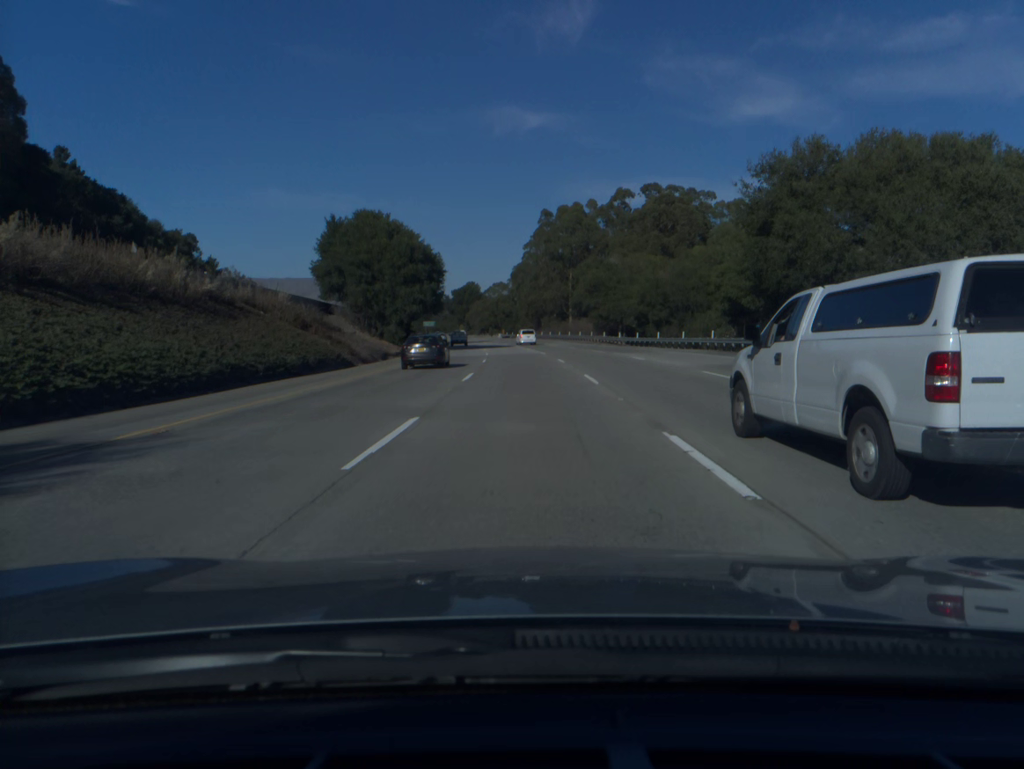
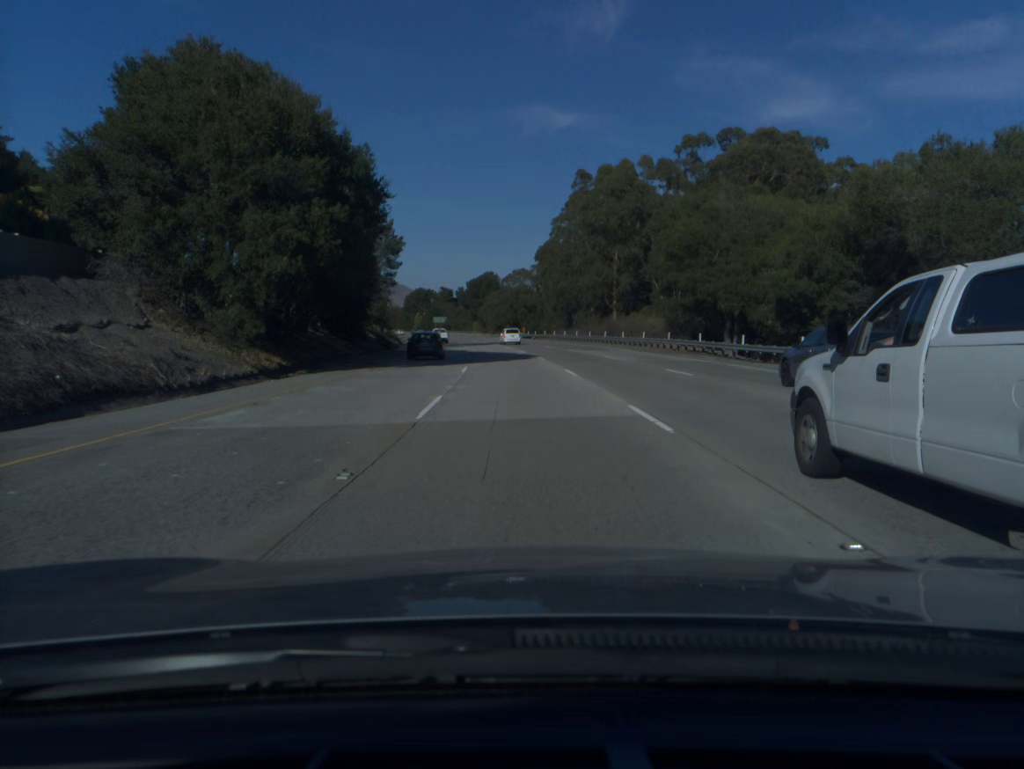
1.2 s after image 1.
(-0.4, +39.6) m; -2°
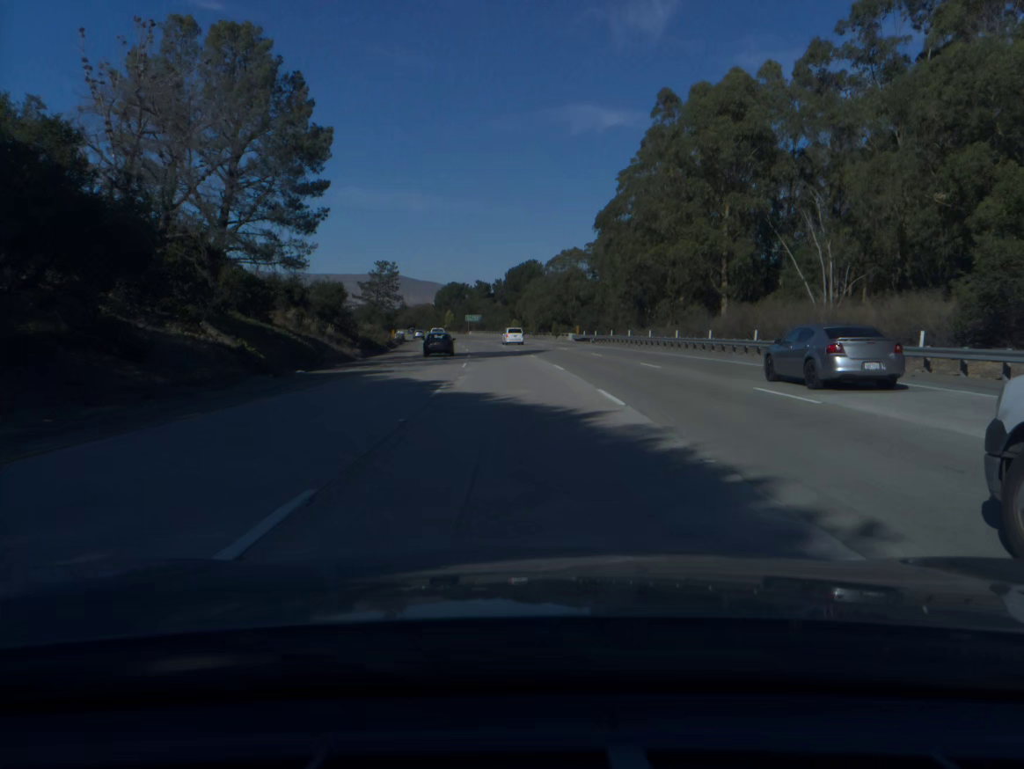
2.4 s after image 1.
(-1.1, +39.7) m; -3°
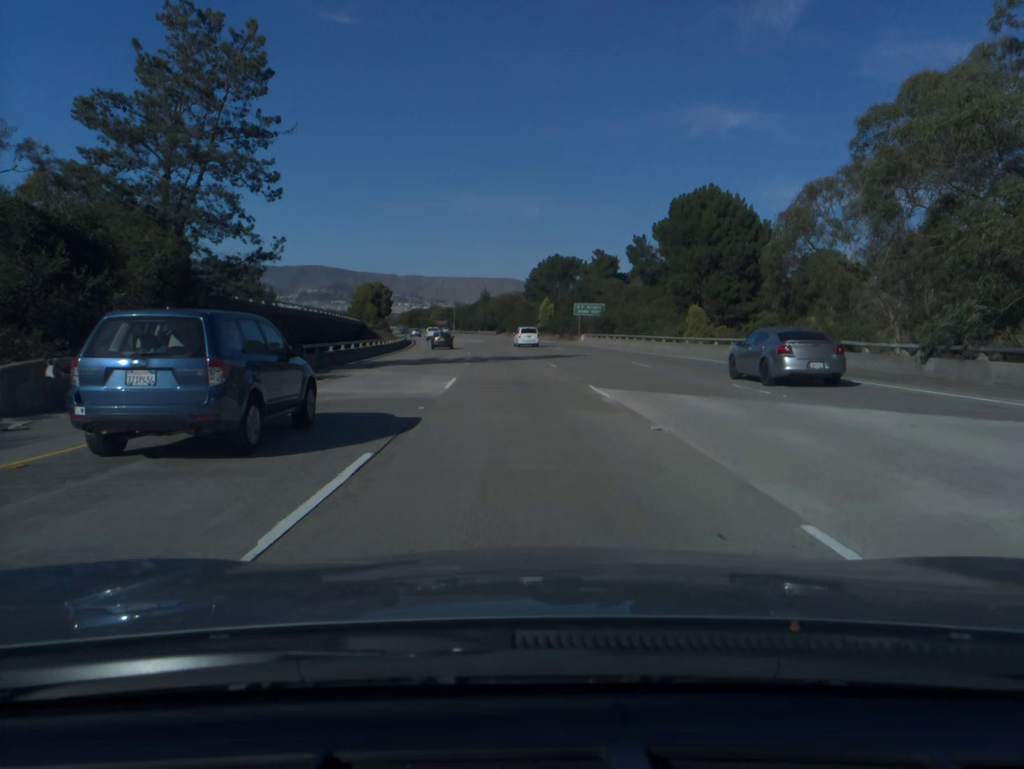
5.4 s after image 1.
(-7.3, +99.6) m; -8°
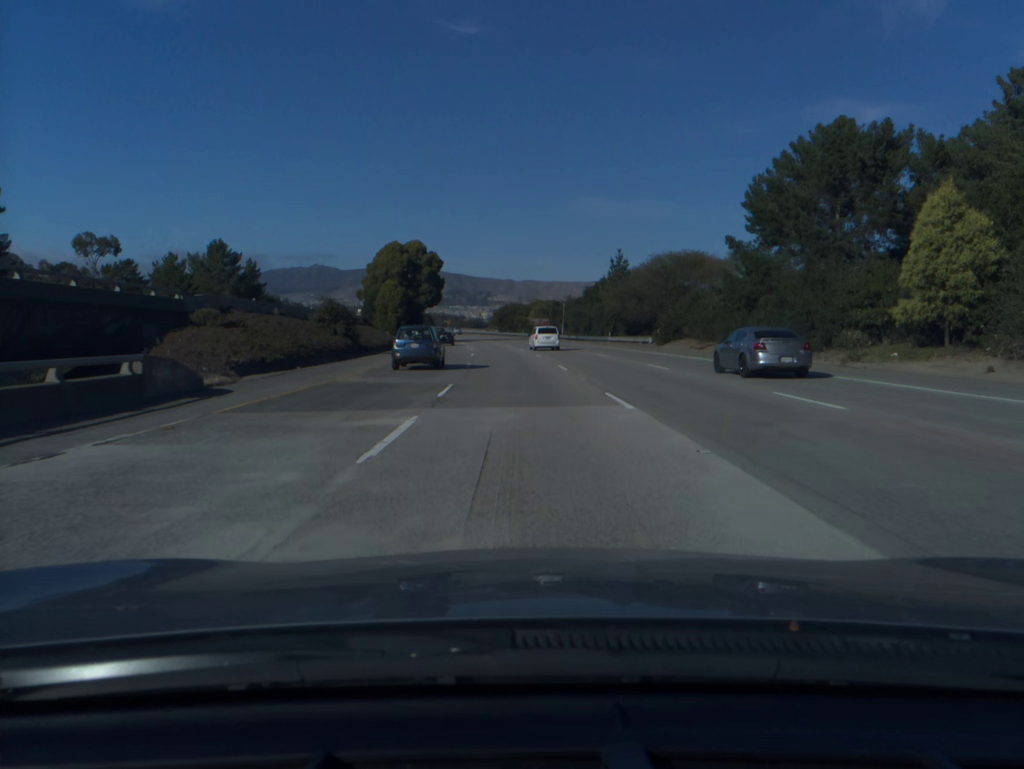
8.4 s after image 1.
(-7.1, +99.1) m; -8°
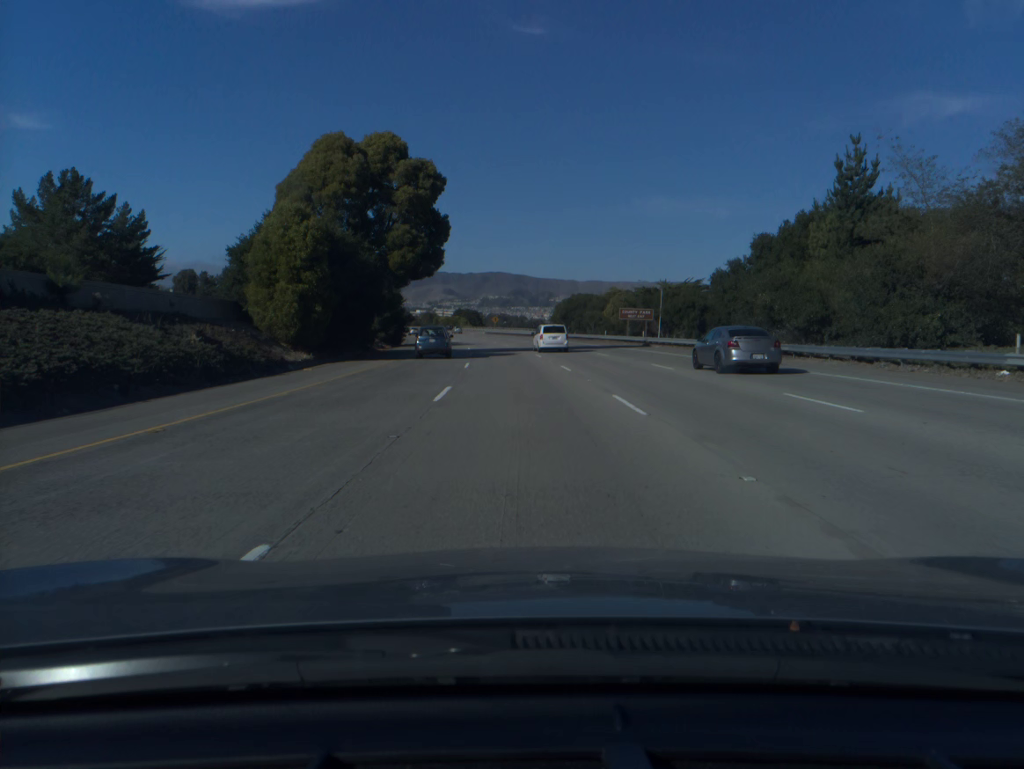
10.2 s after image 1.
(-2.4, +59.3) m; -4°
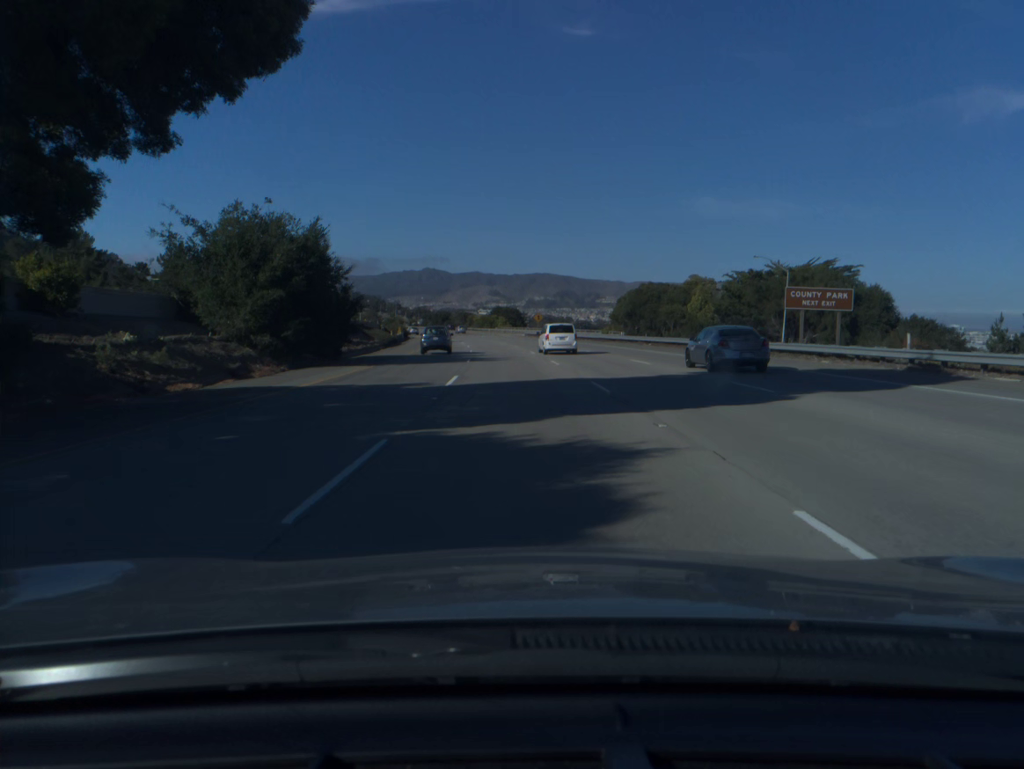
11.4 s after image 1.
(-1.1, +39.6) m; -3°
